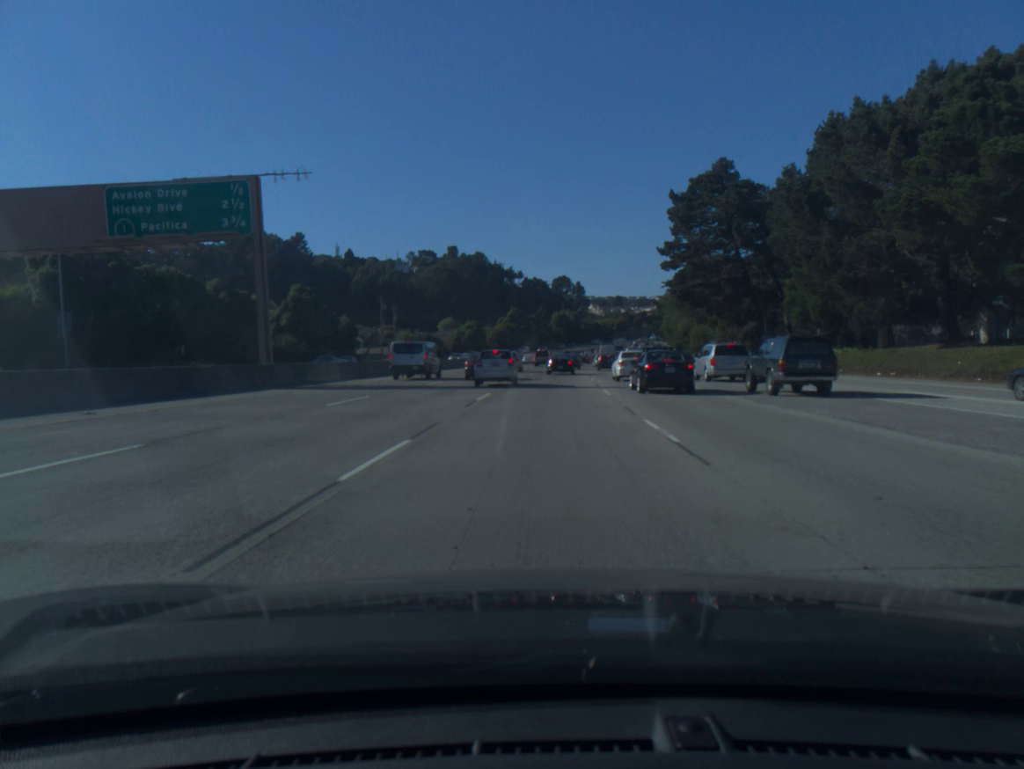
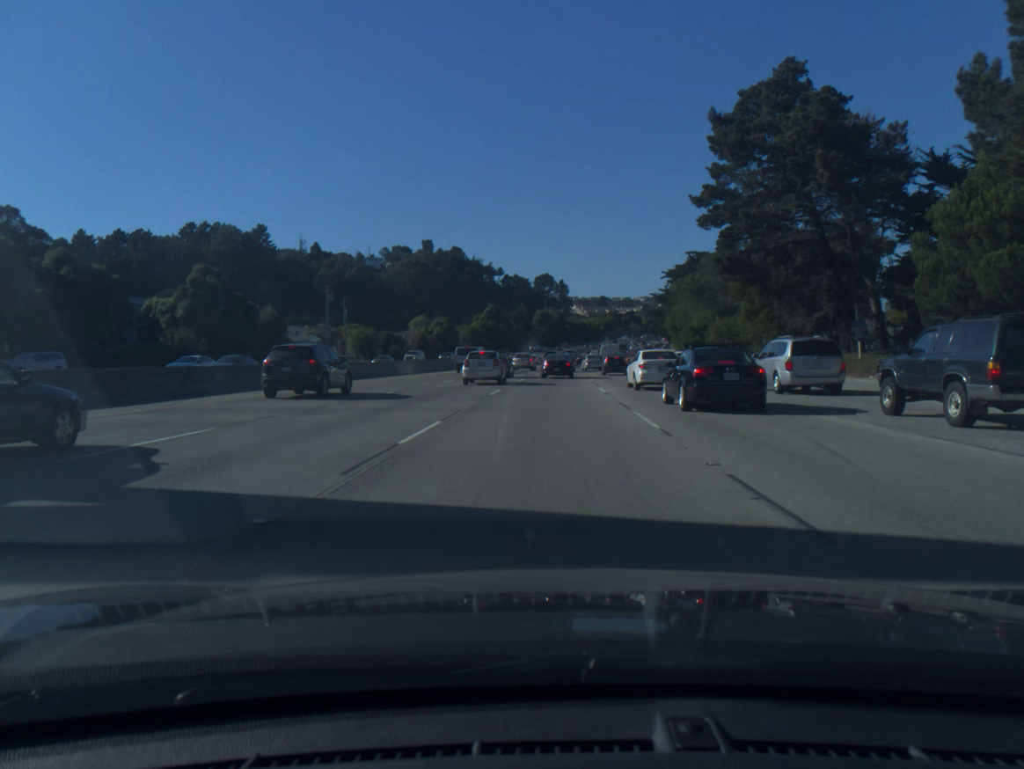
(+0.3, +25.7) m; +1°
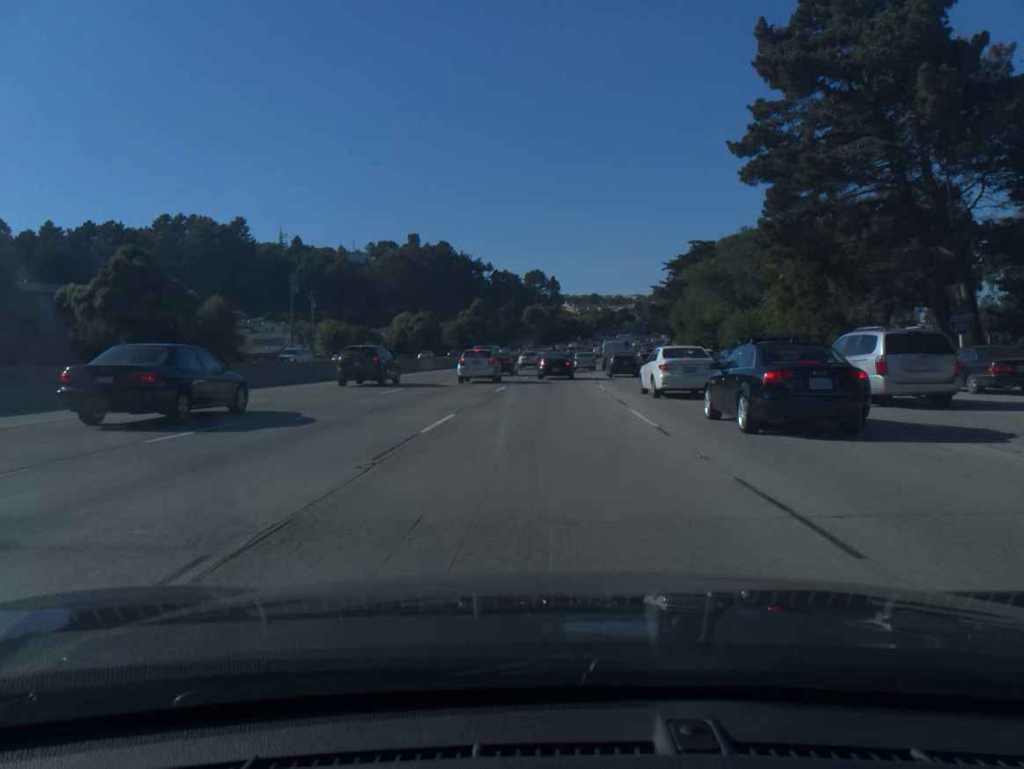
(+0.1, +13.1) m; +1°
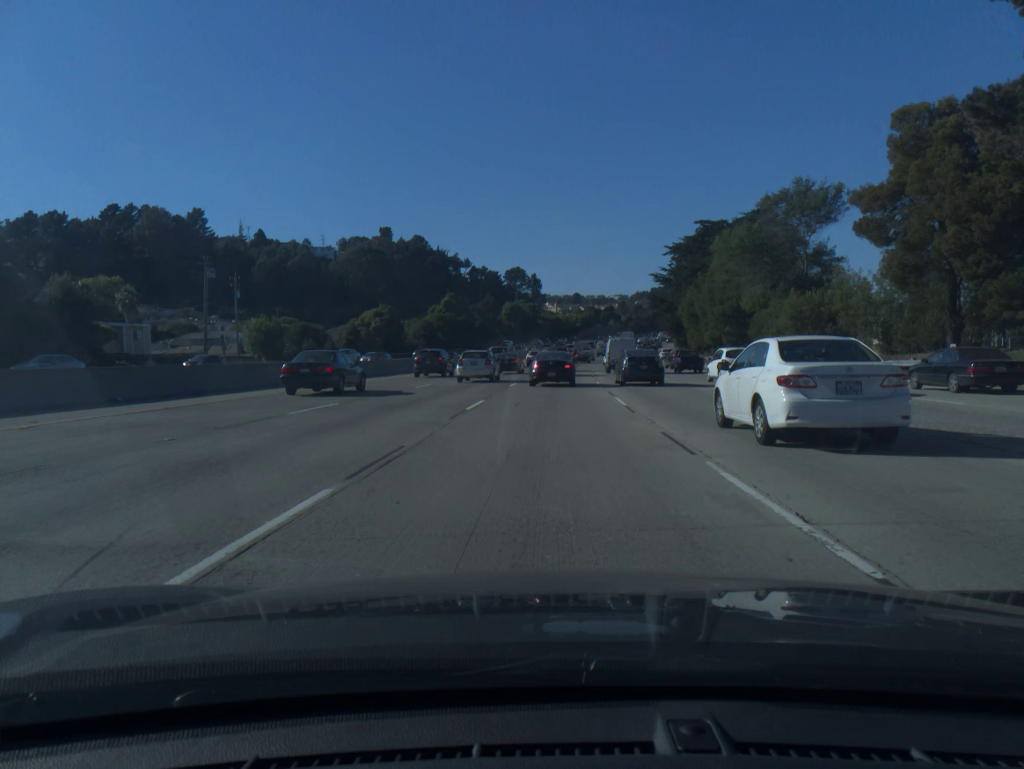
(+0.3, +23.6) m; +1°
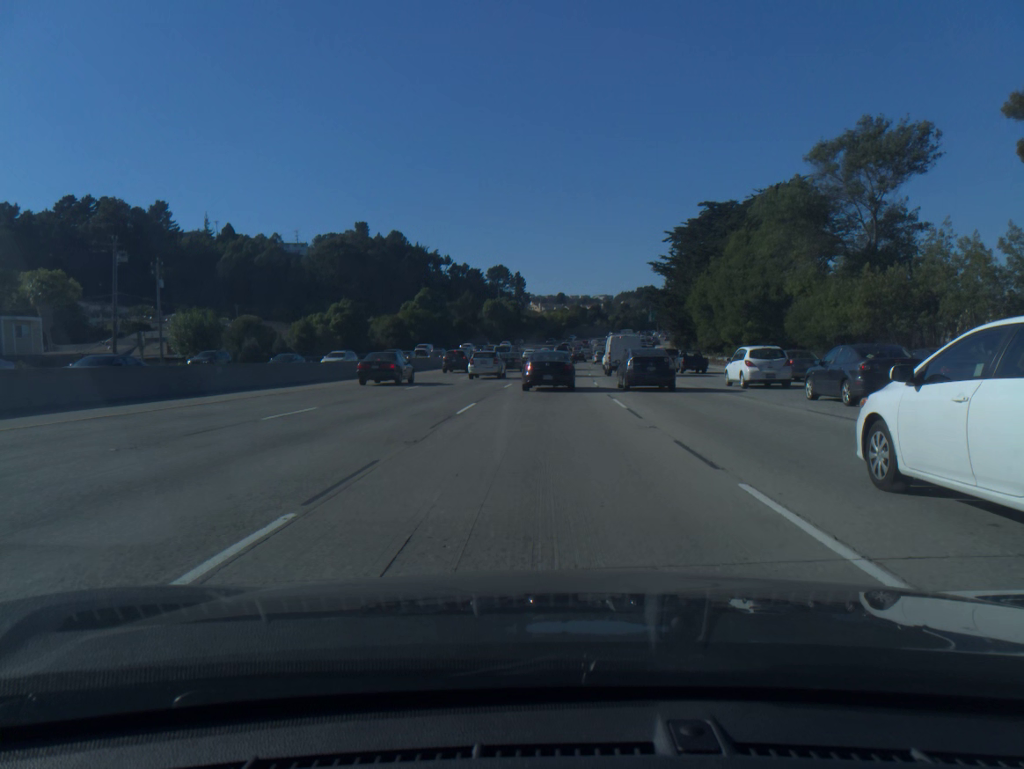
(+0.2, +15.7) m; +1°
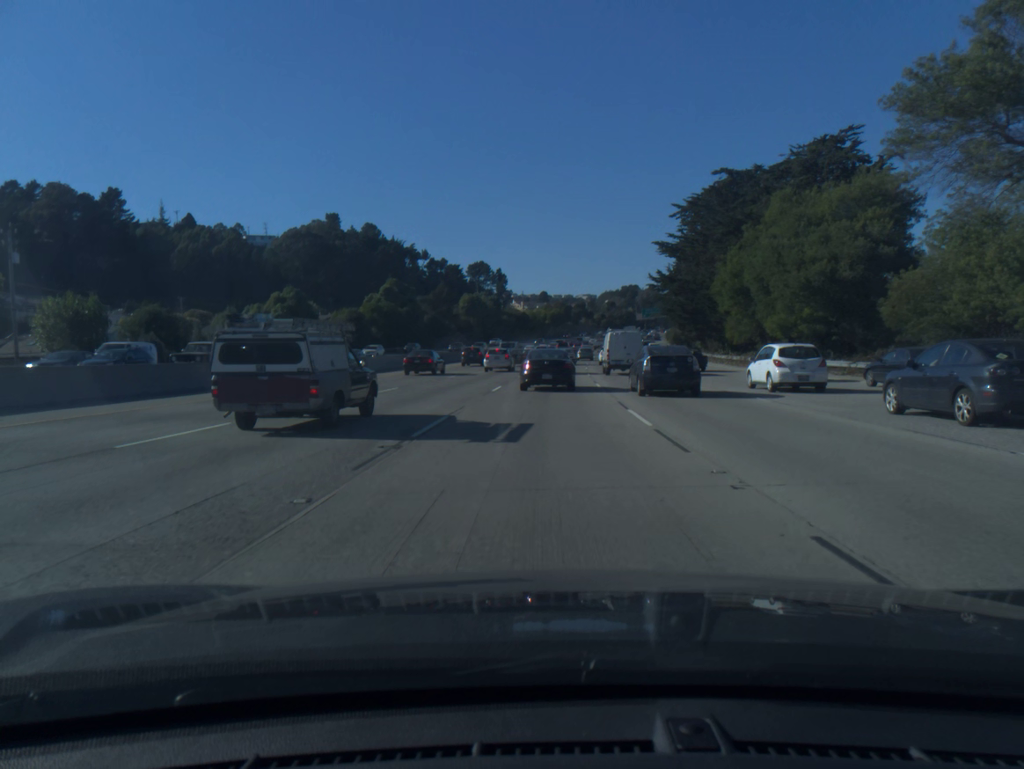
(+0.1, +19.7) m; +1°
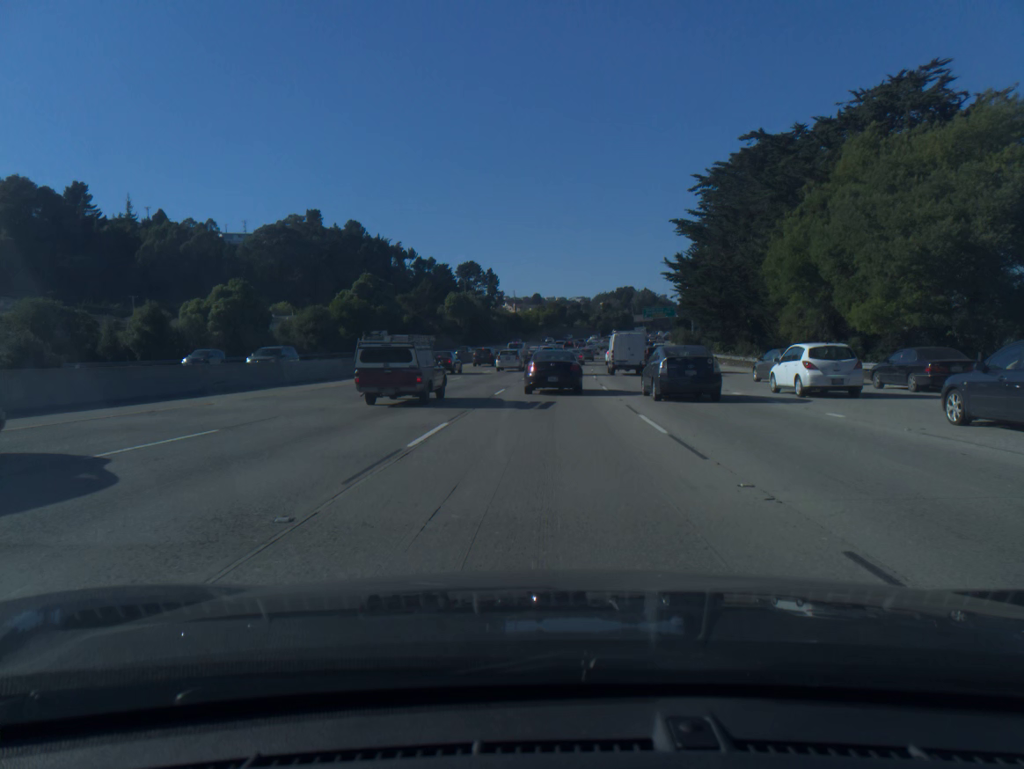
(+0.1, +15.4) m; 0°
